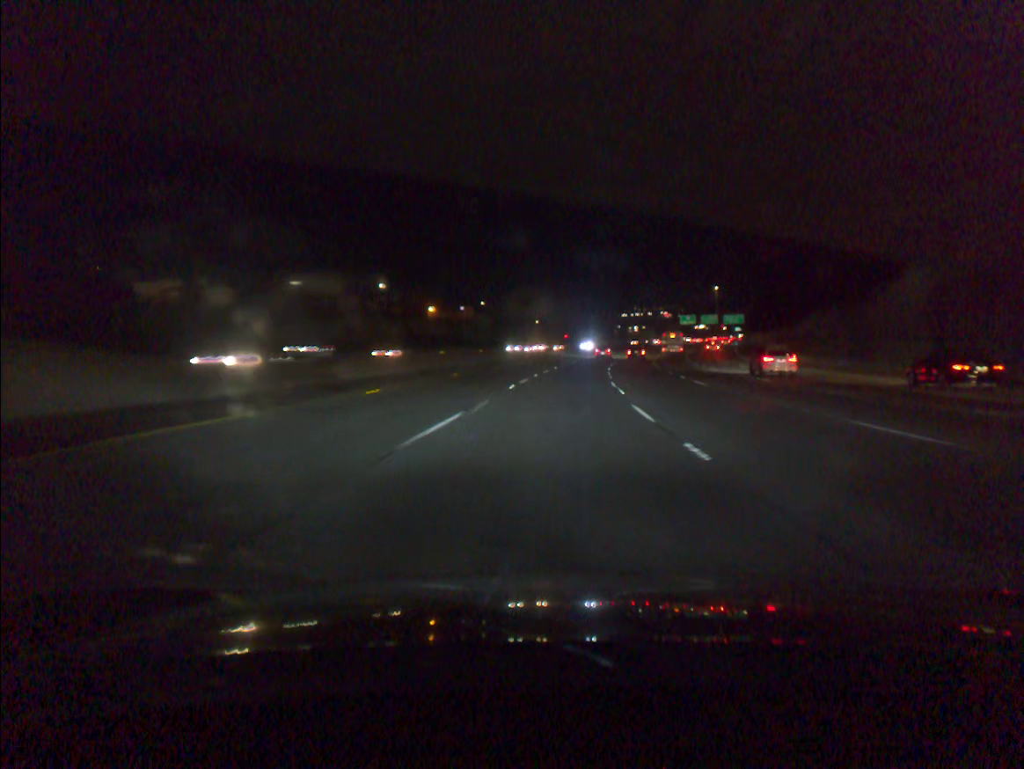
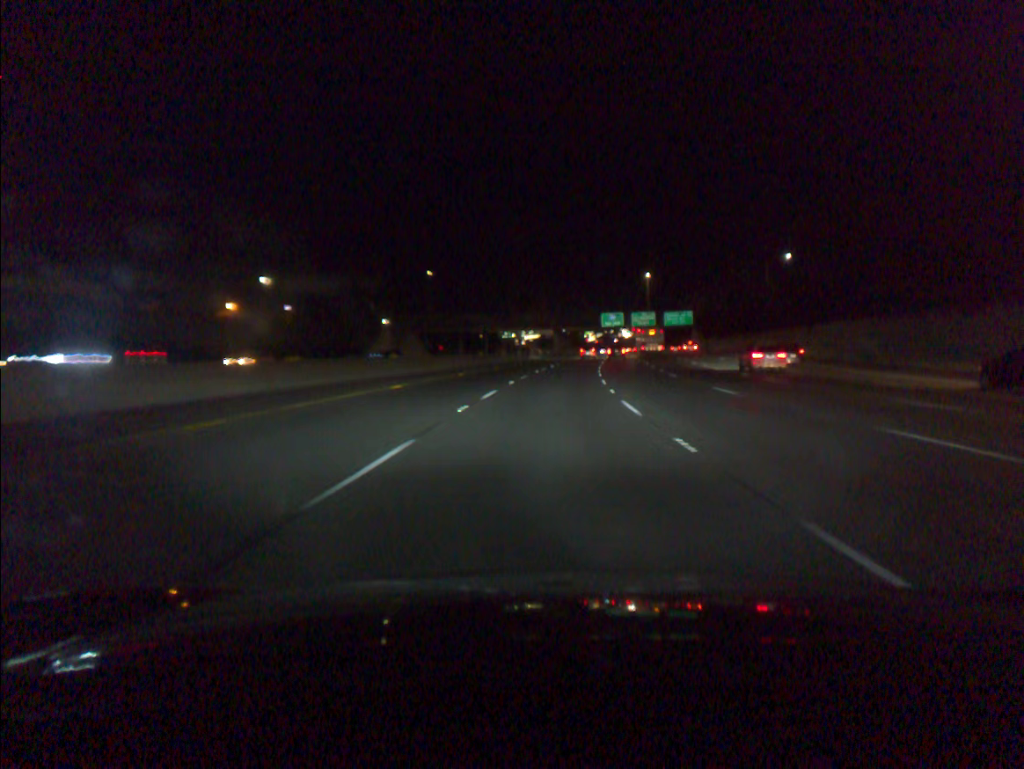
(+5.9, +81.8) m; +8°
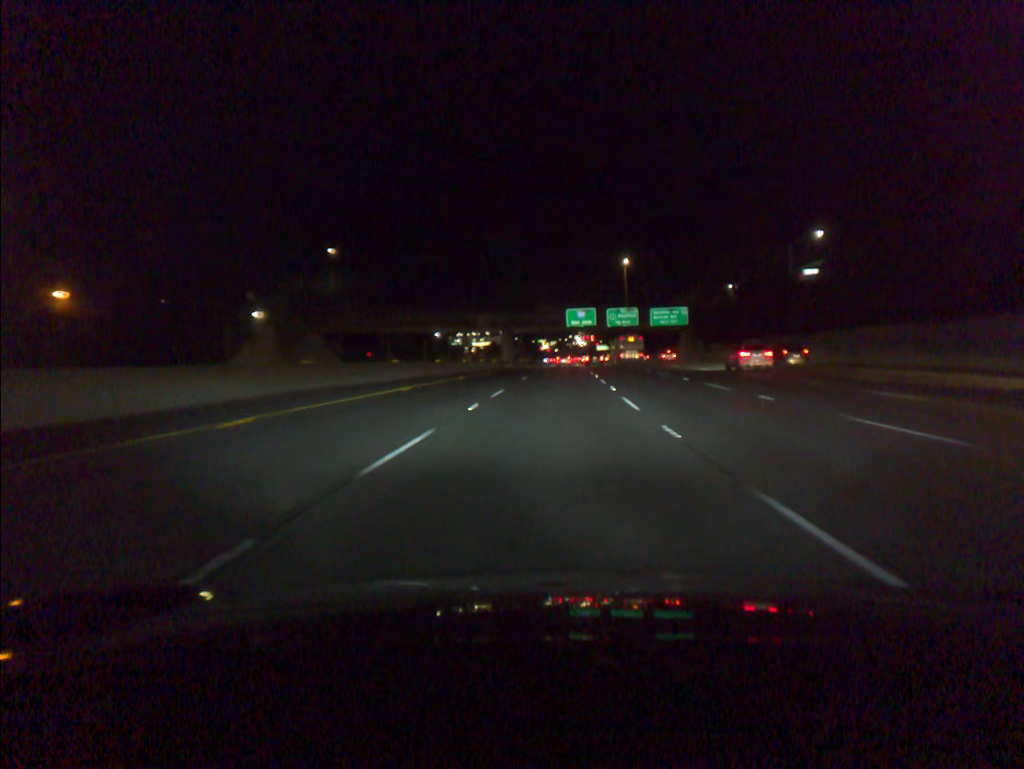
(+1.4, +42.4) m; +4°
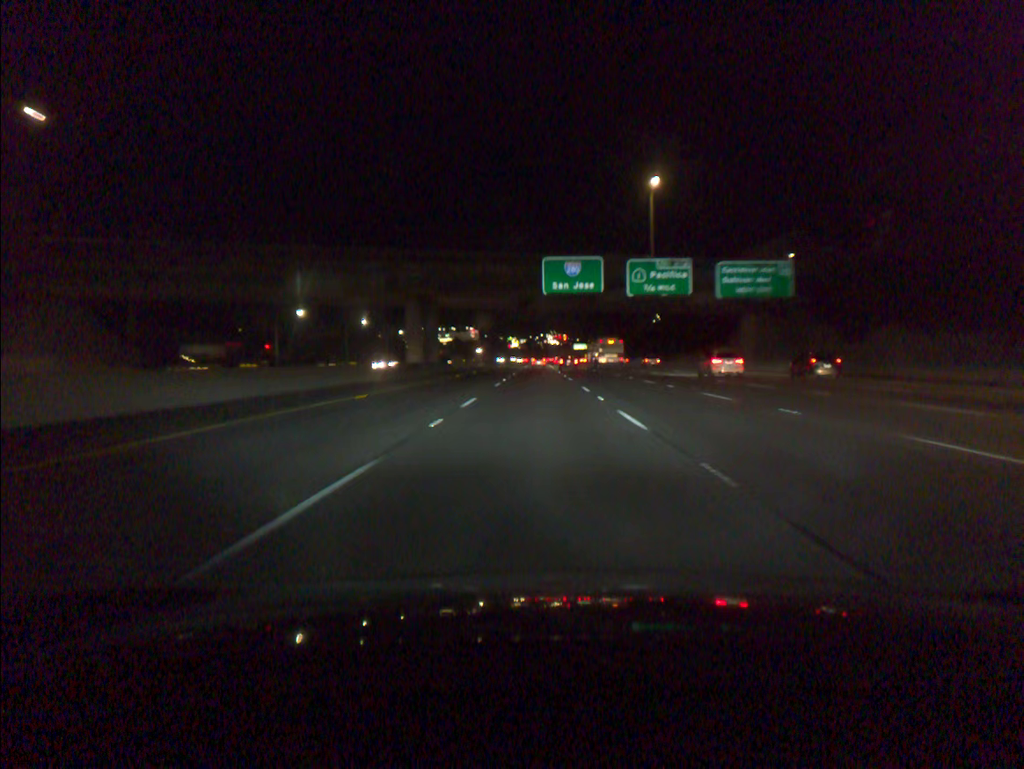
(+1.8, +62.1) m; +2°
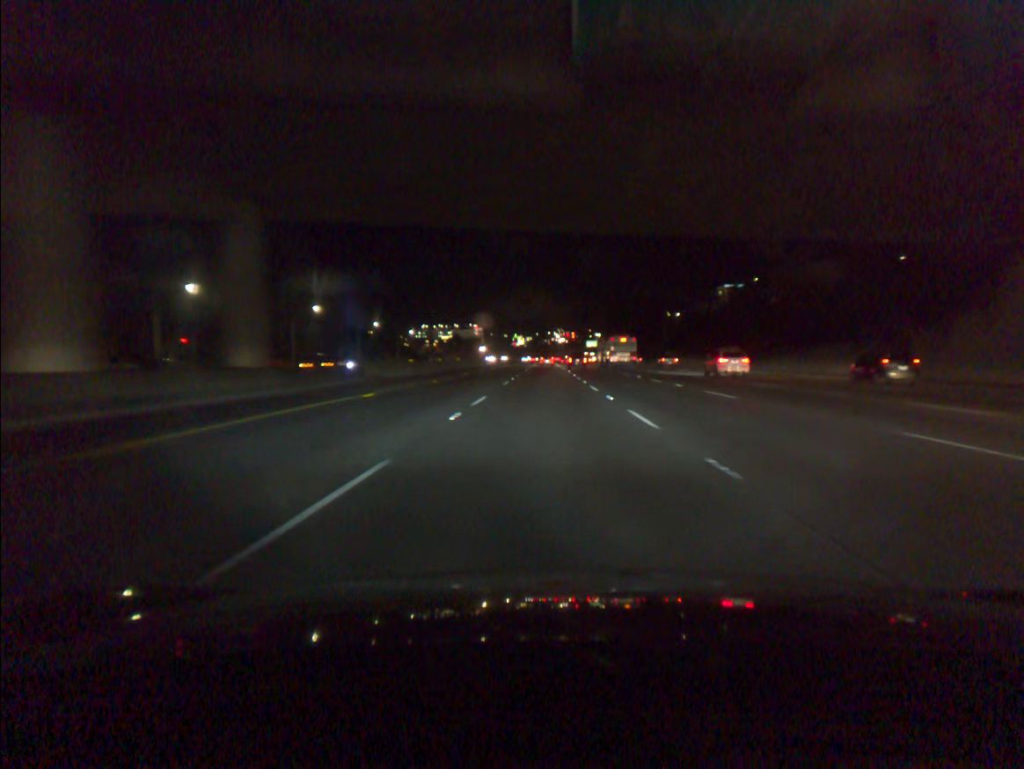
(-0.2, +44.0) m; 0°
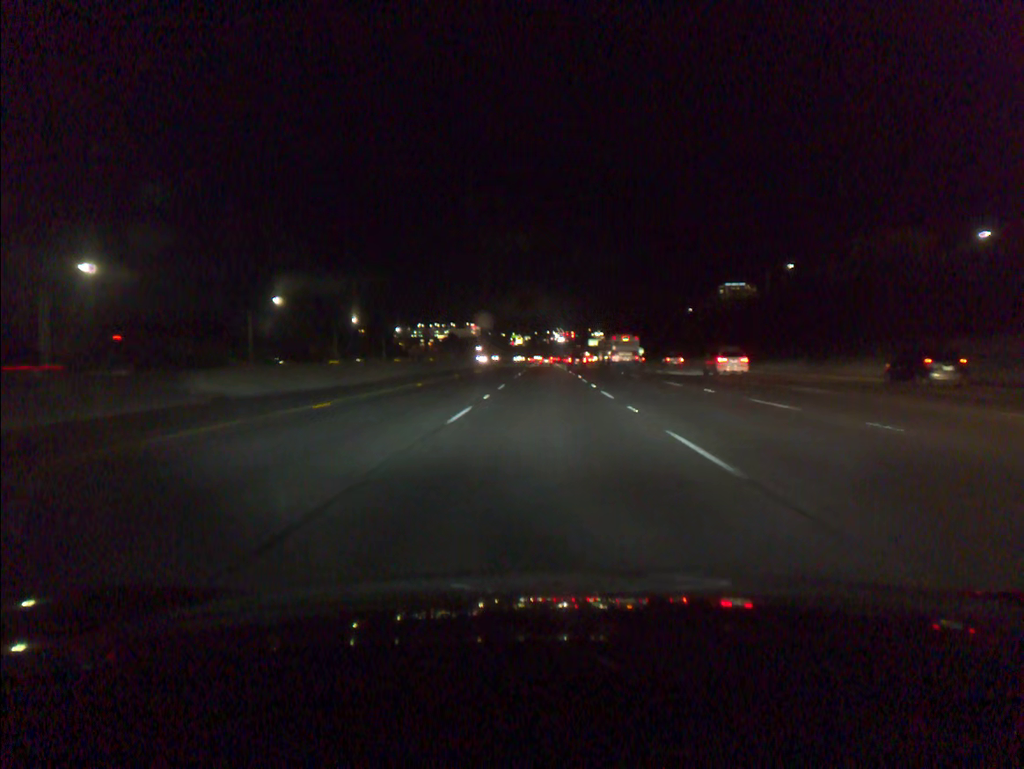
(0.0, +19.8) m; 0°
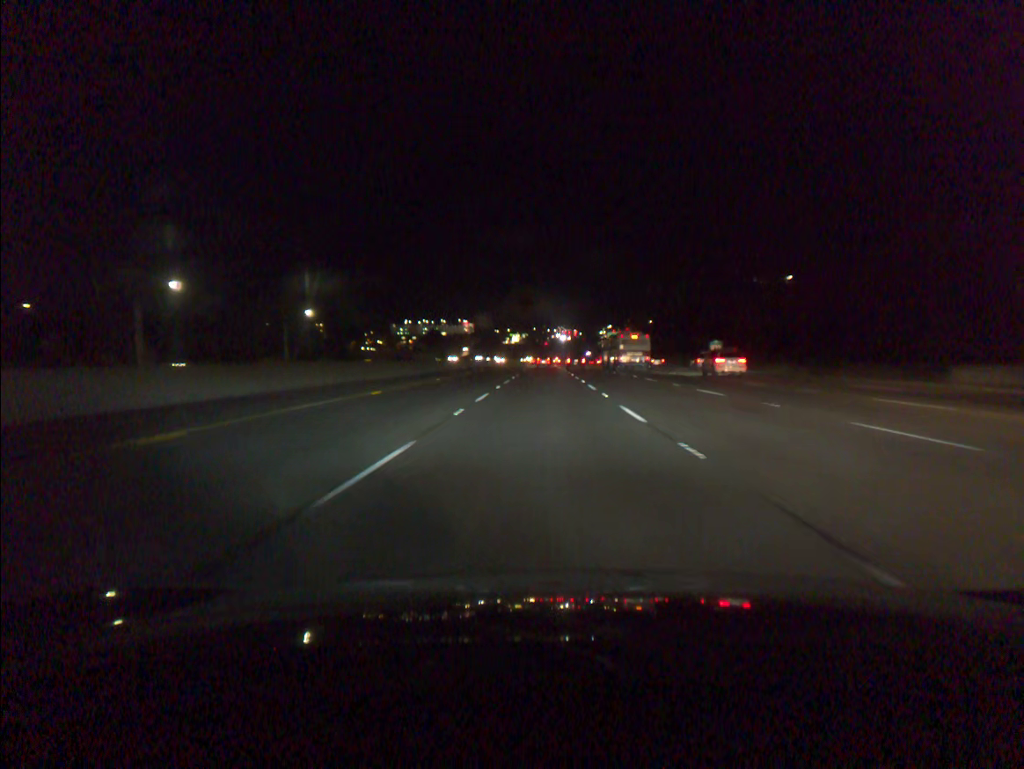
(+0.4, +80.9) m; 0°
